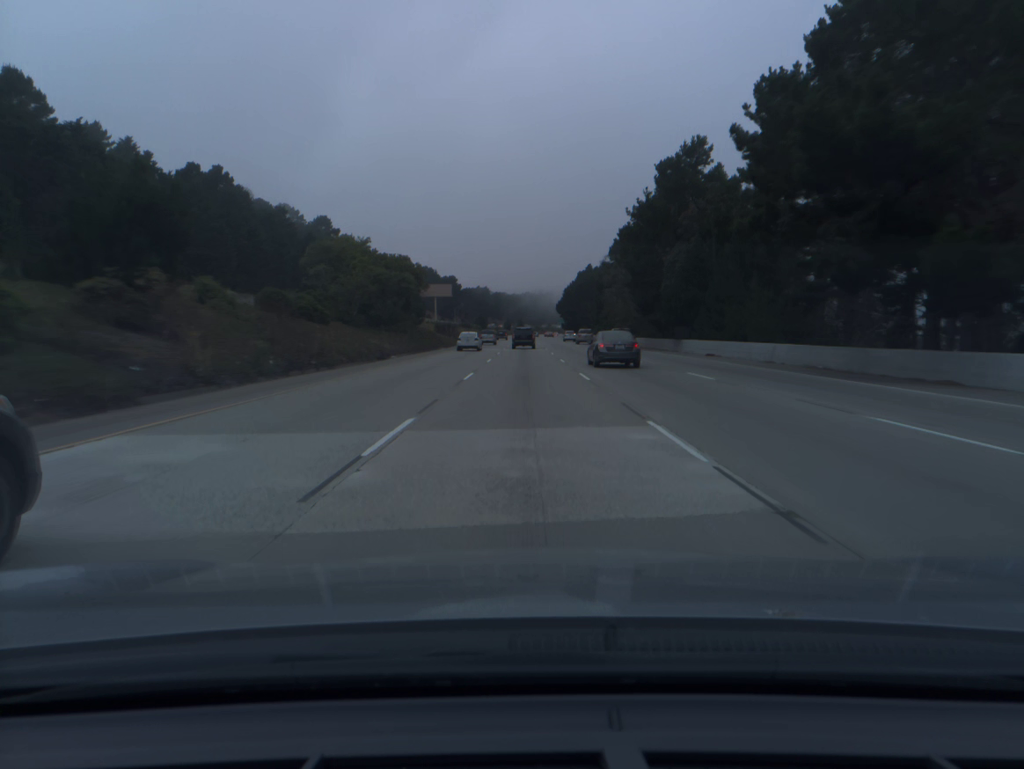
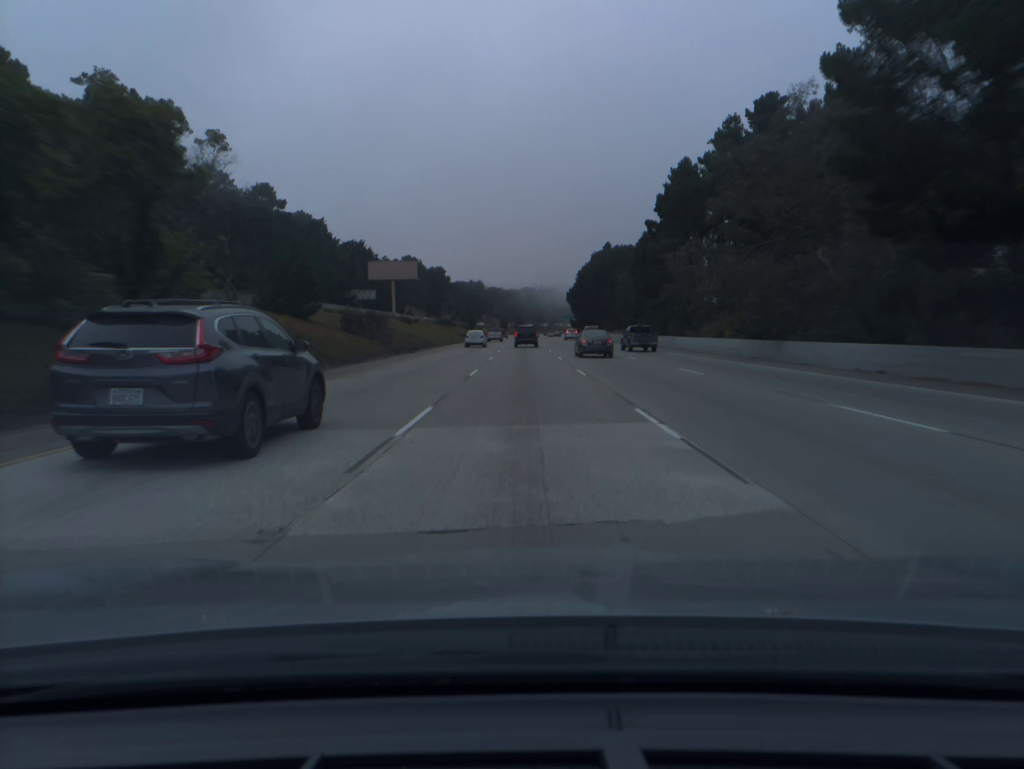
(0.0, +56.8) m; 0°
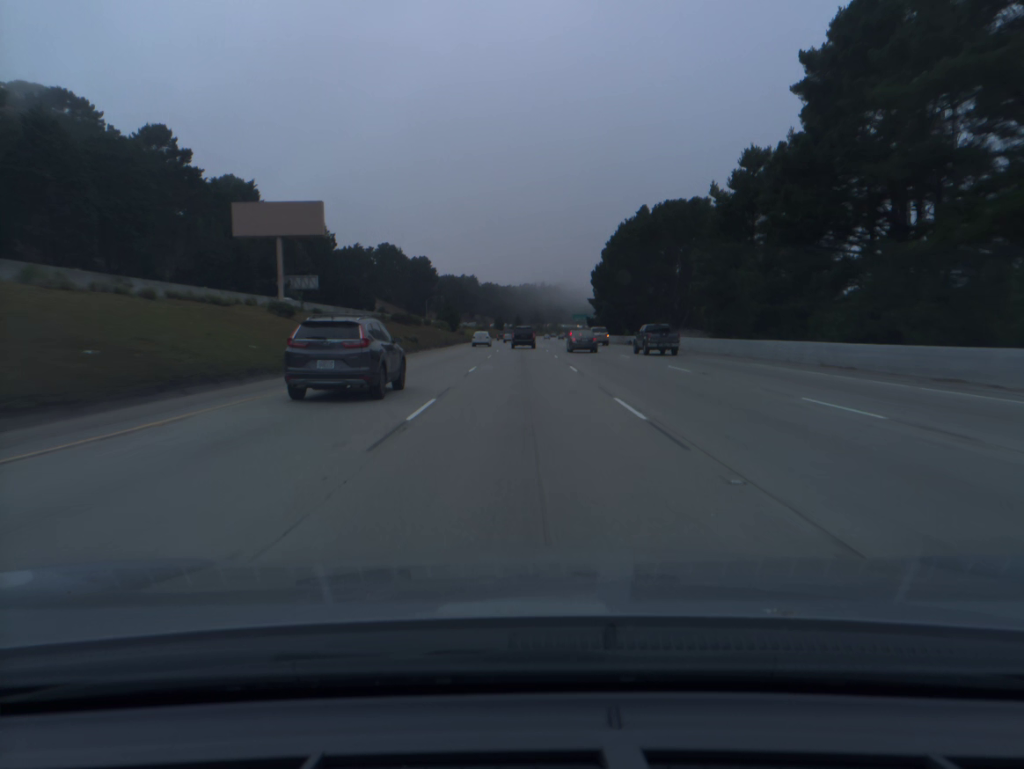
(0.0, +56.6) m; 0°
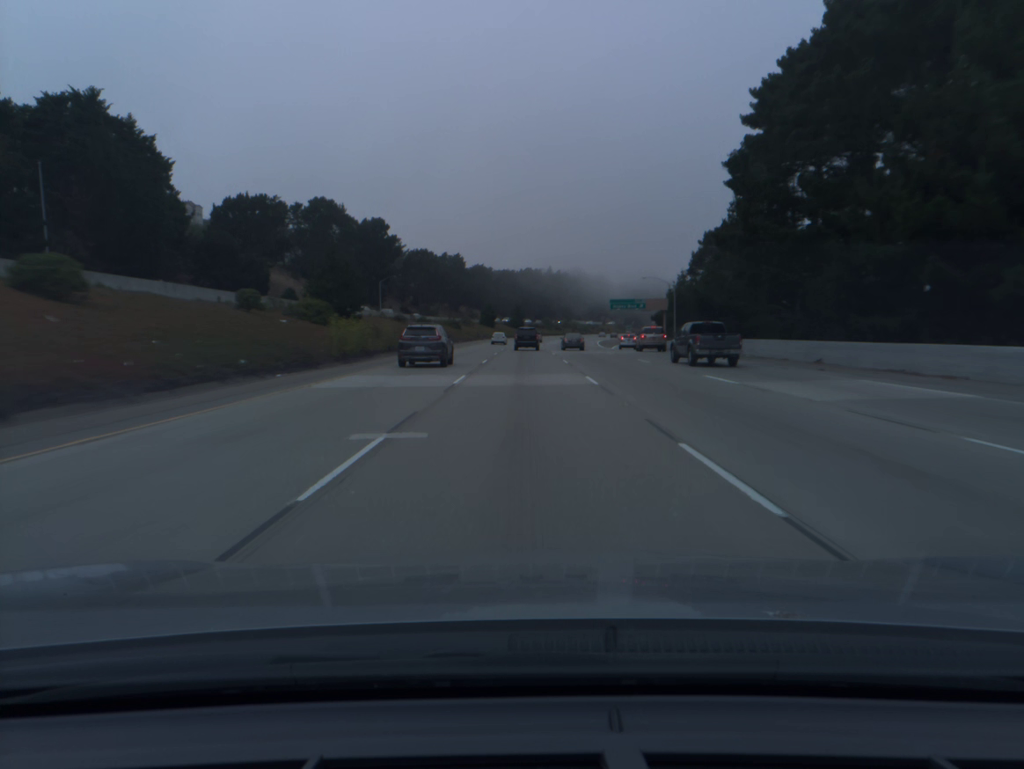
(-0.2, +93.6) m; 0°
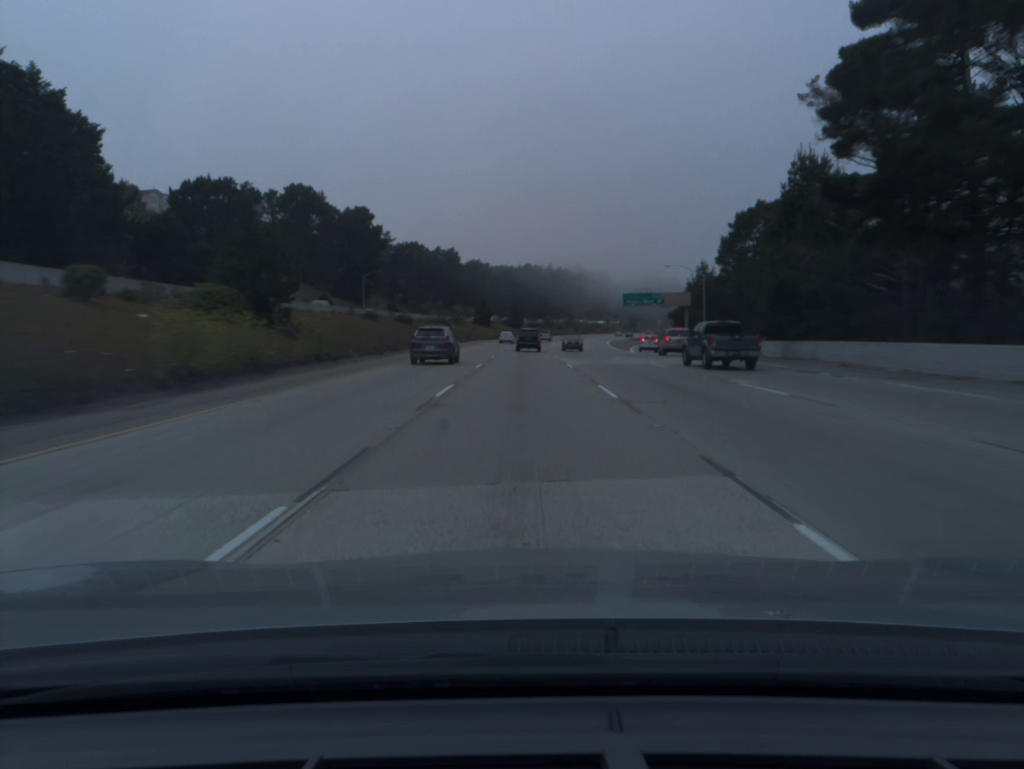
(0.0, +18.6) m; 0°
